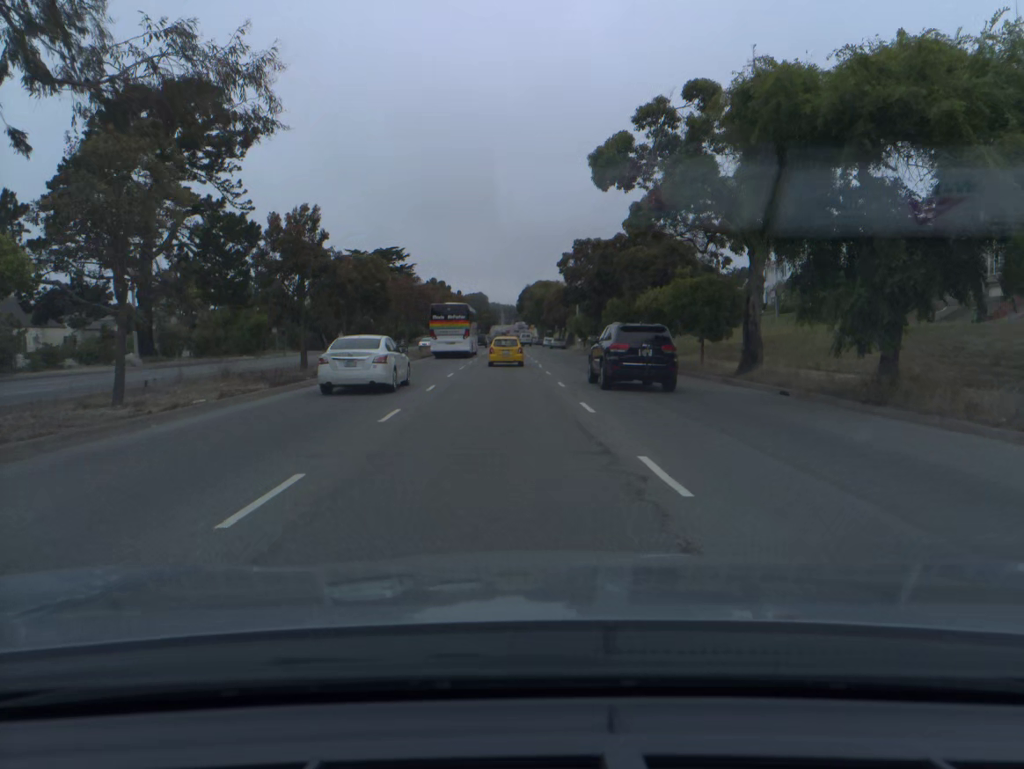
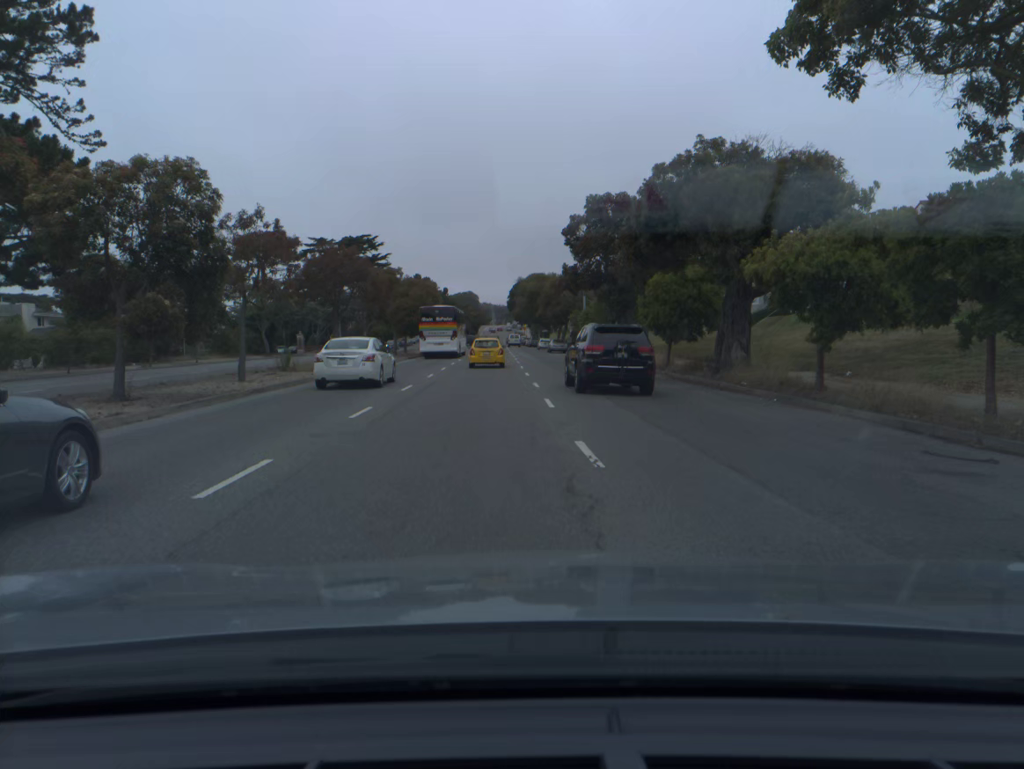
(+0.1, +20.8) m; +1°
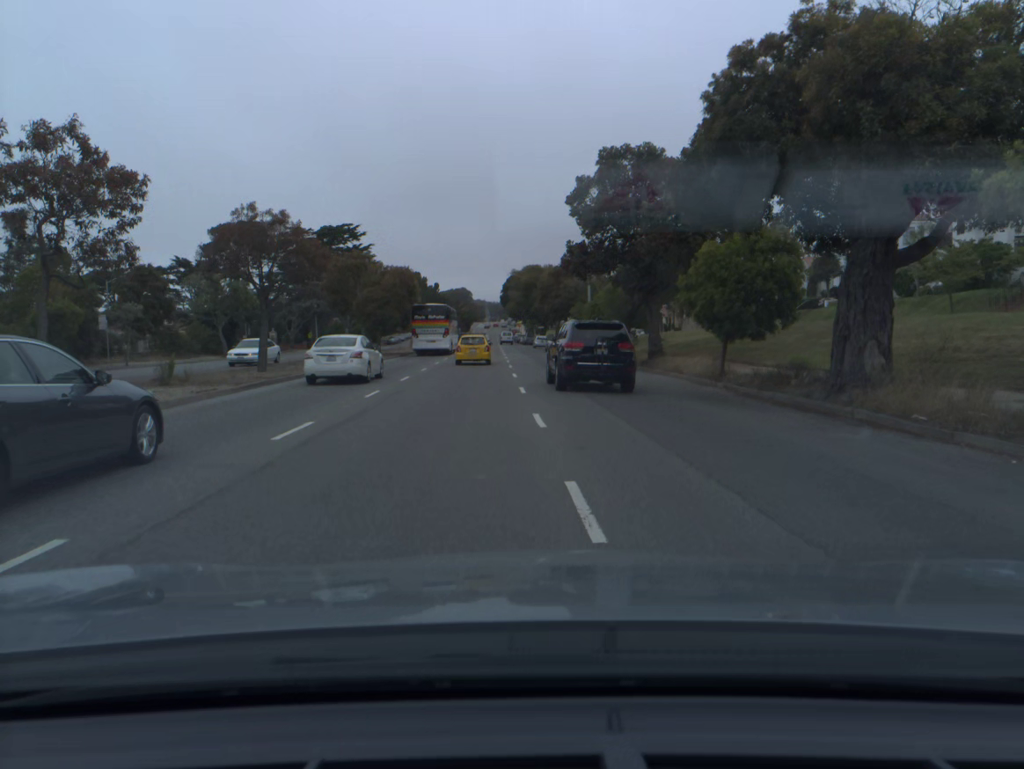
(0.0, +10.5) m; 0°
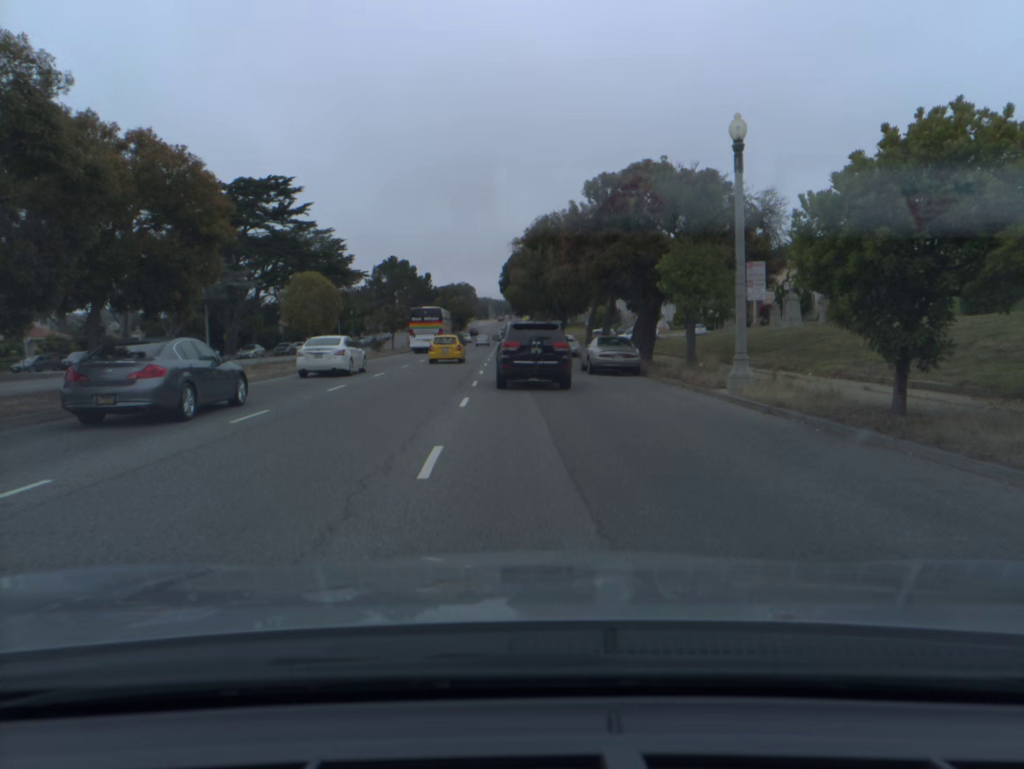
(0.0, +41.0) m; 0°
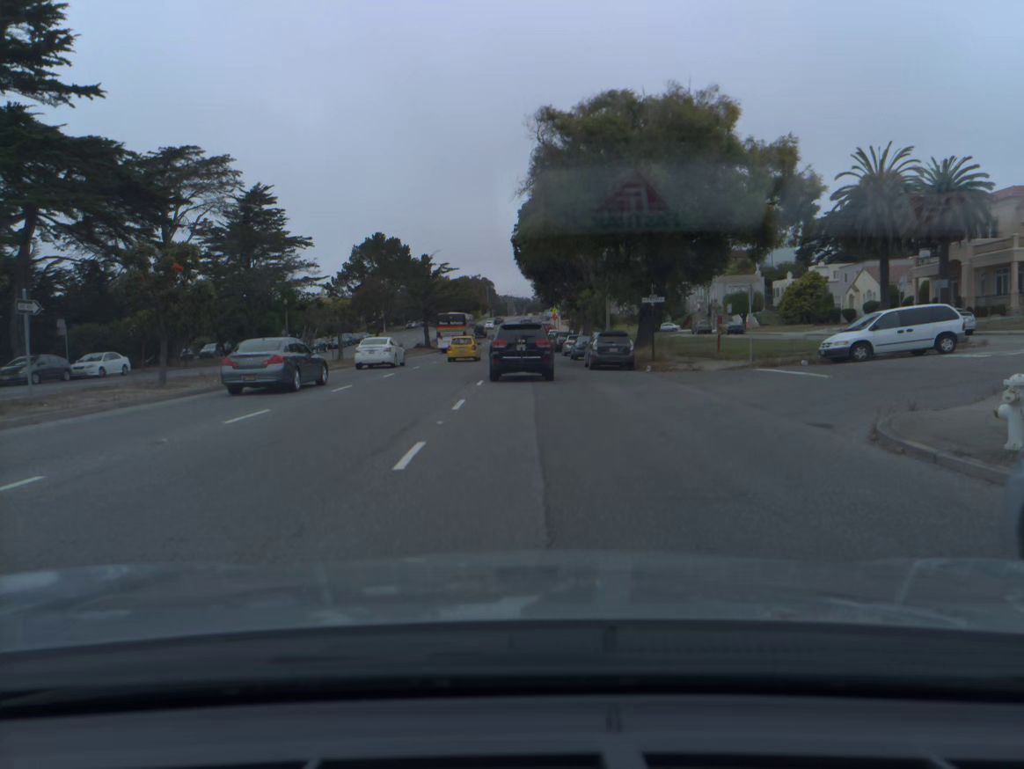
(-0.8, +50.4) m; -2°
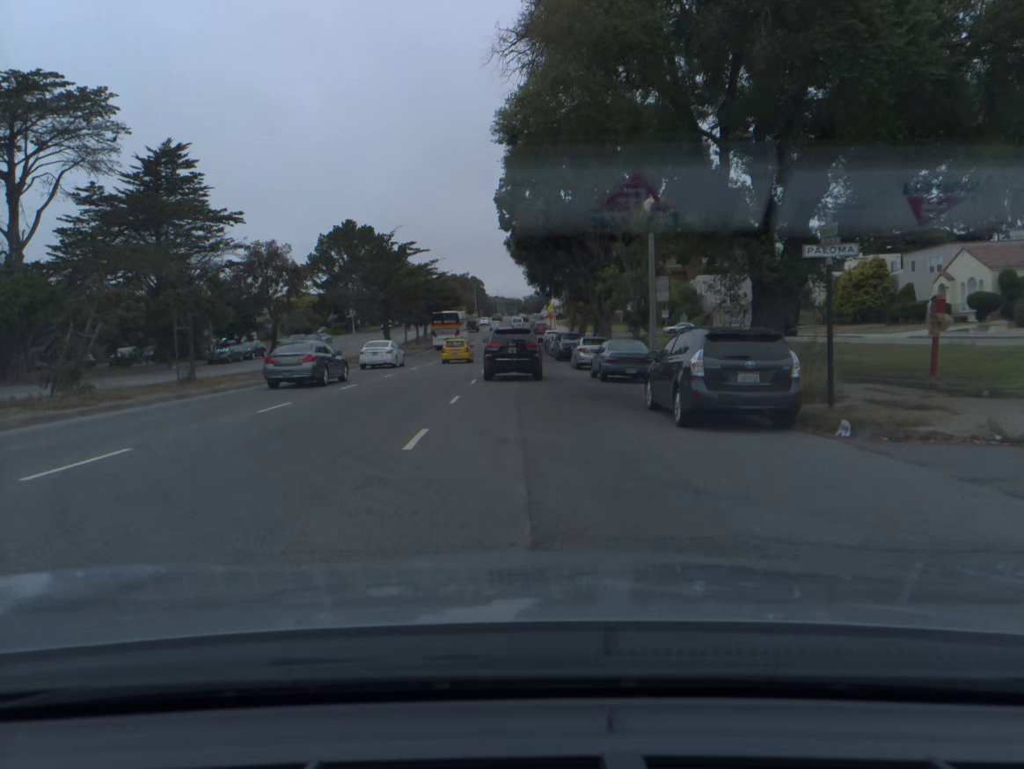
(+0.1, +19.5) m; +1°
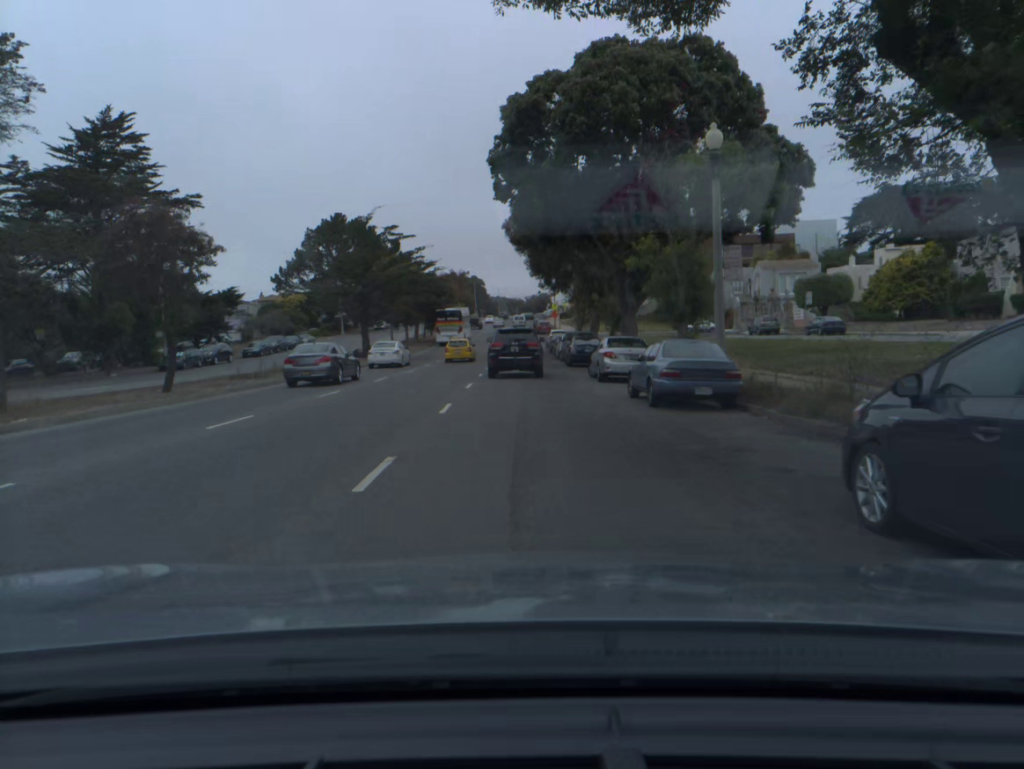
(0.0, +9.7) m; 0°
